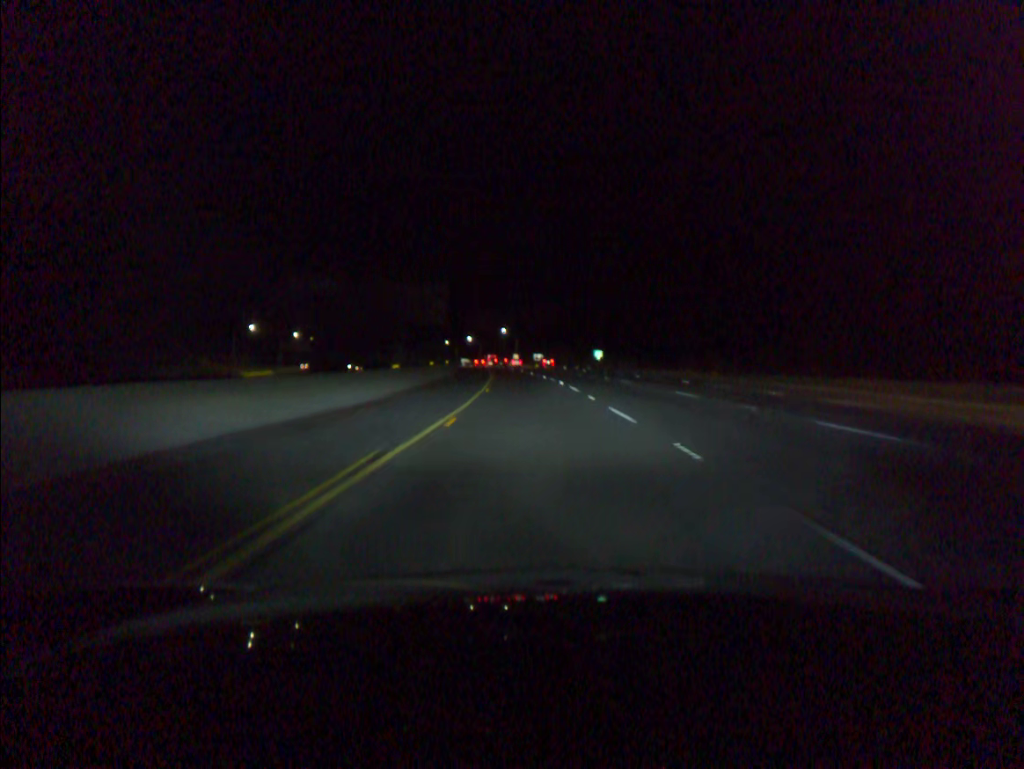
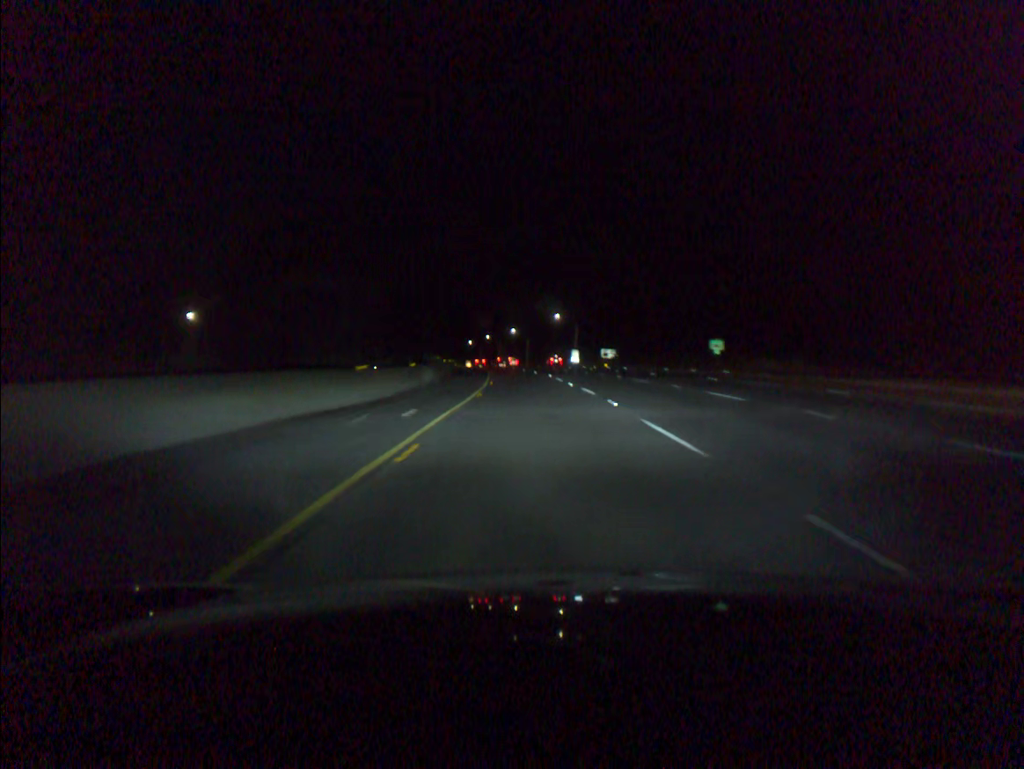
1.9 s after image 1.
(-2.3, +63.4) m; -4°
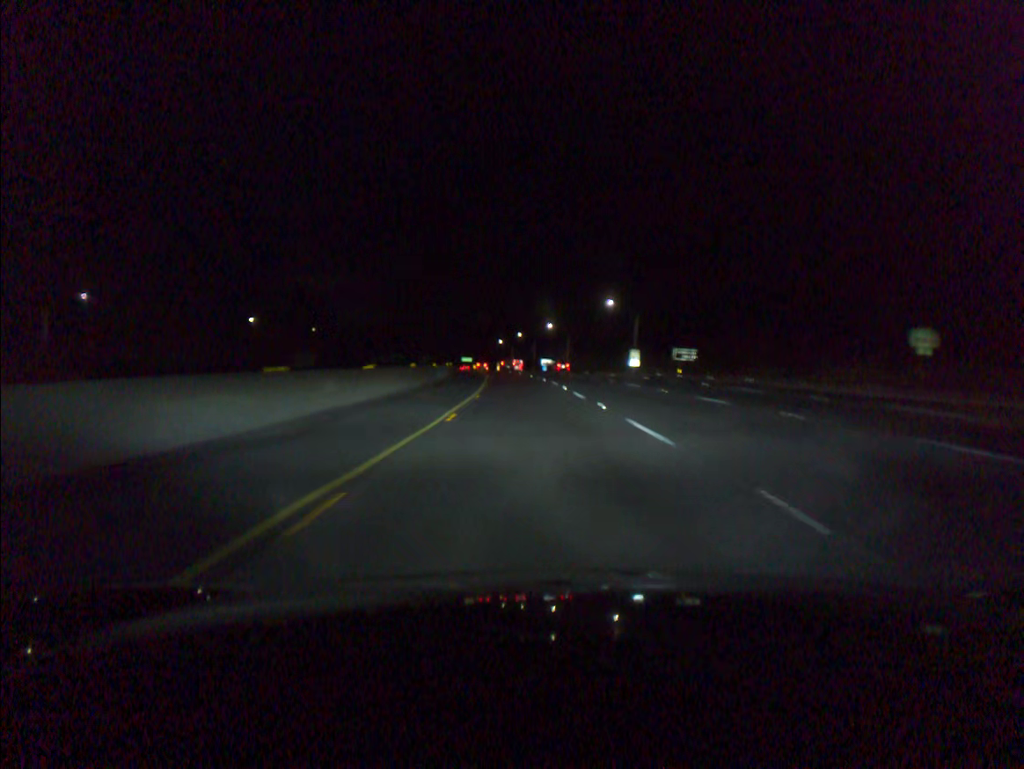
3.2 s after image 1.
(-1.0, +42.4) m; -3°
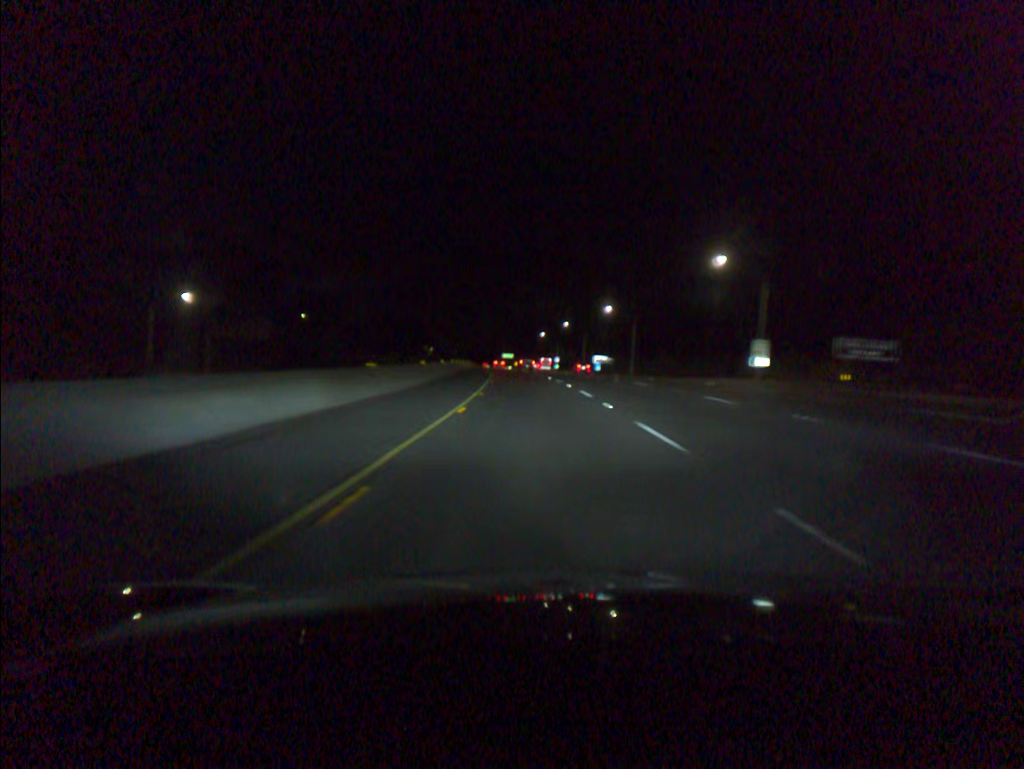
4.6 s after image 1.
(-1.3, +44.1) m; -3°
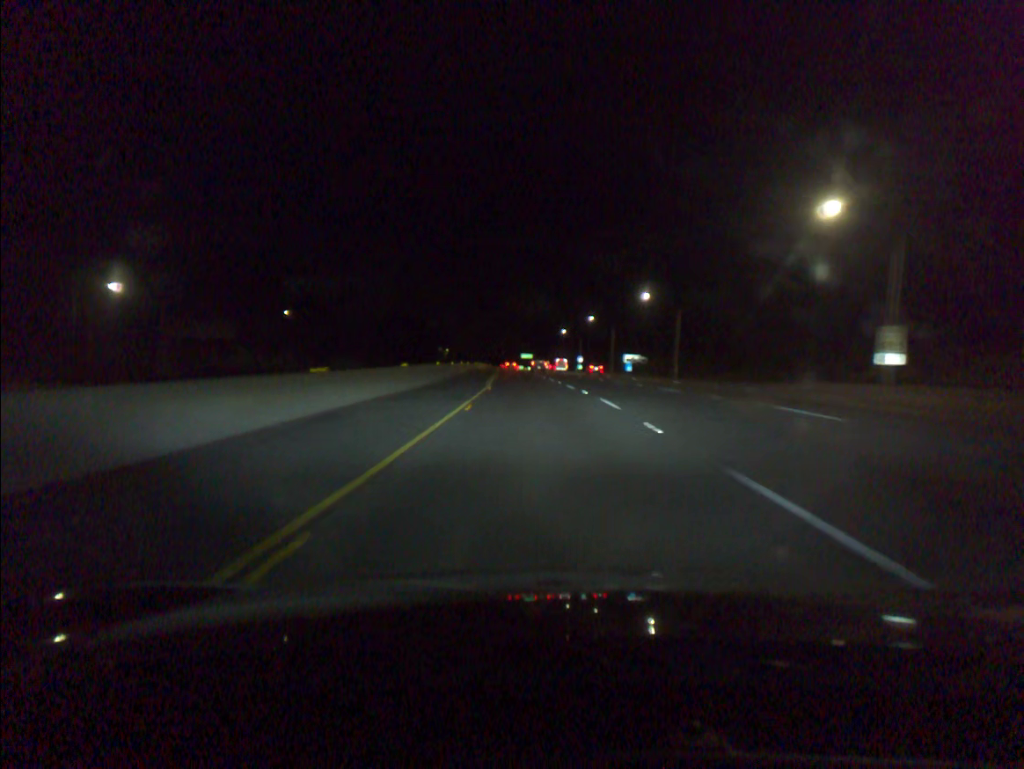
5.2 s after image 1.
(-0.2, +21.3) m; -1°
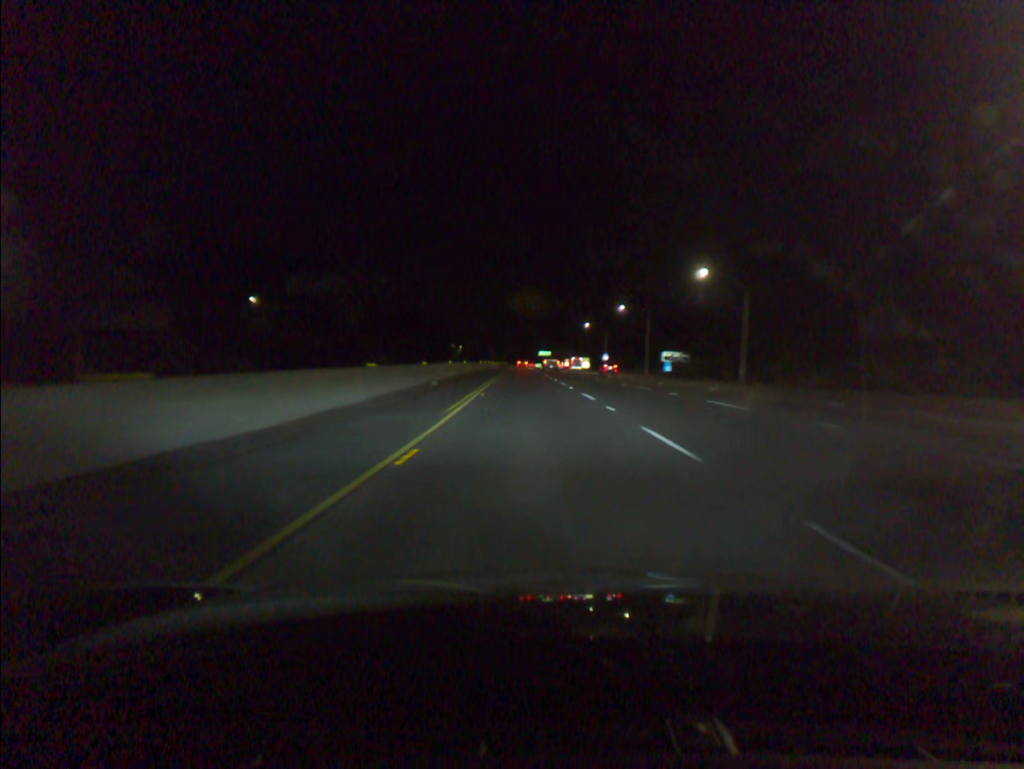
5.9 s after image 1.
(-0.3, +22.9) m; -1°
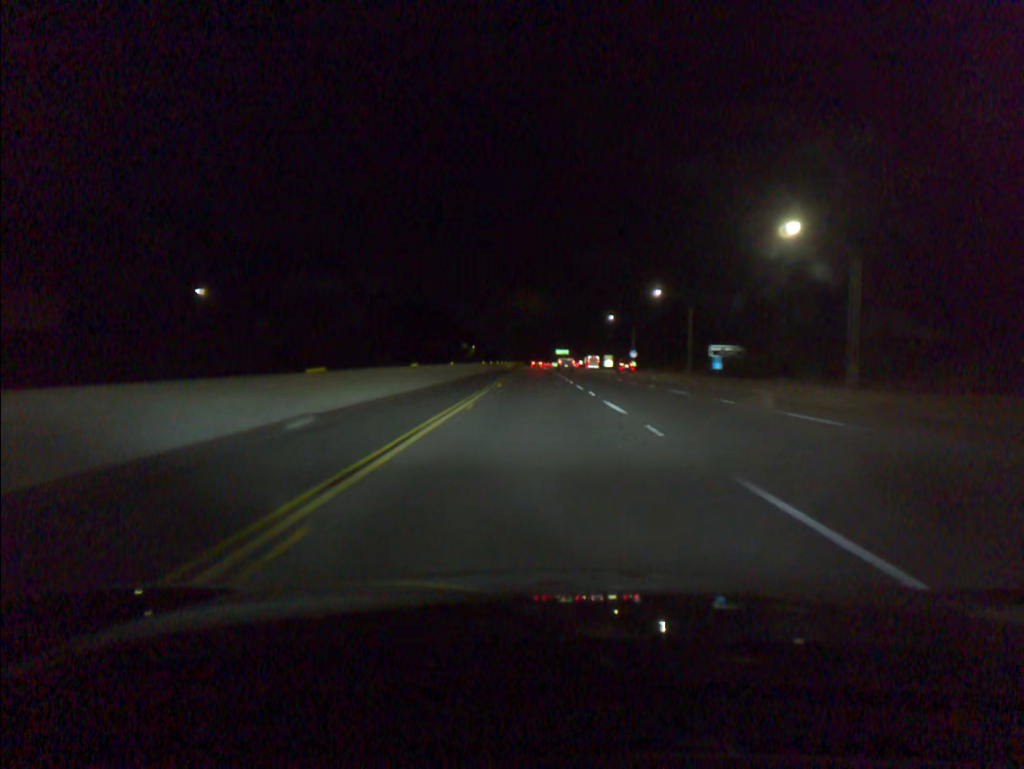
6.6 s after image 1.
(-0.2, +21.3) m; -1°
